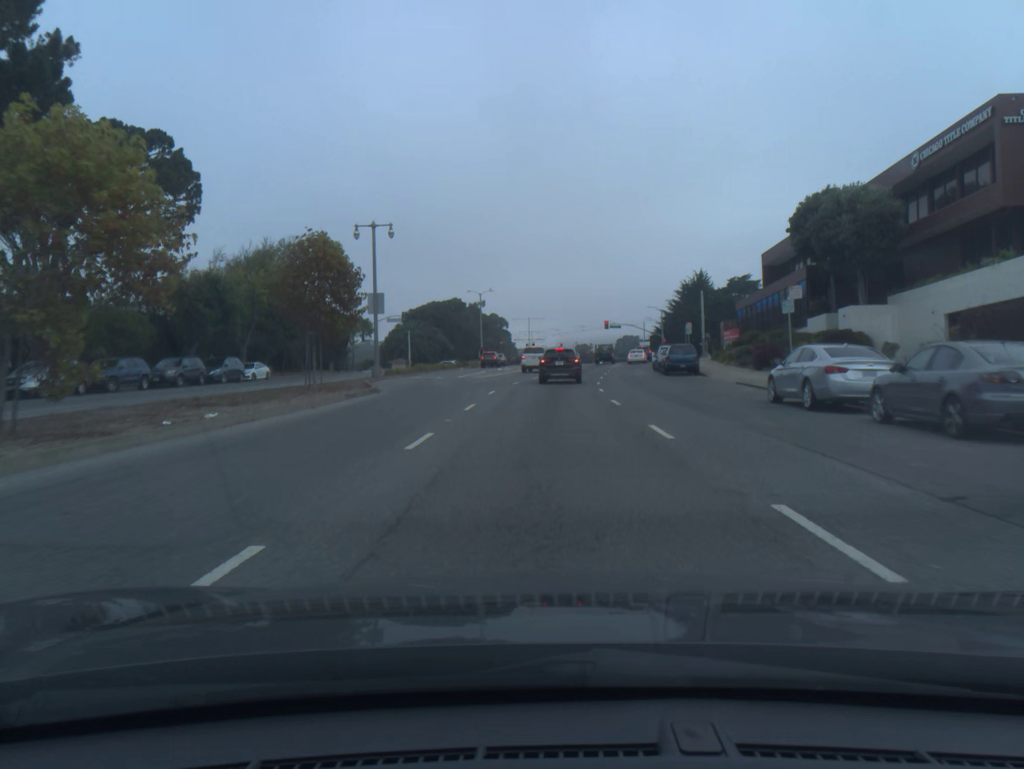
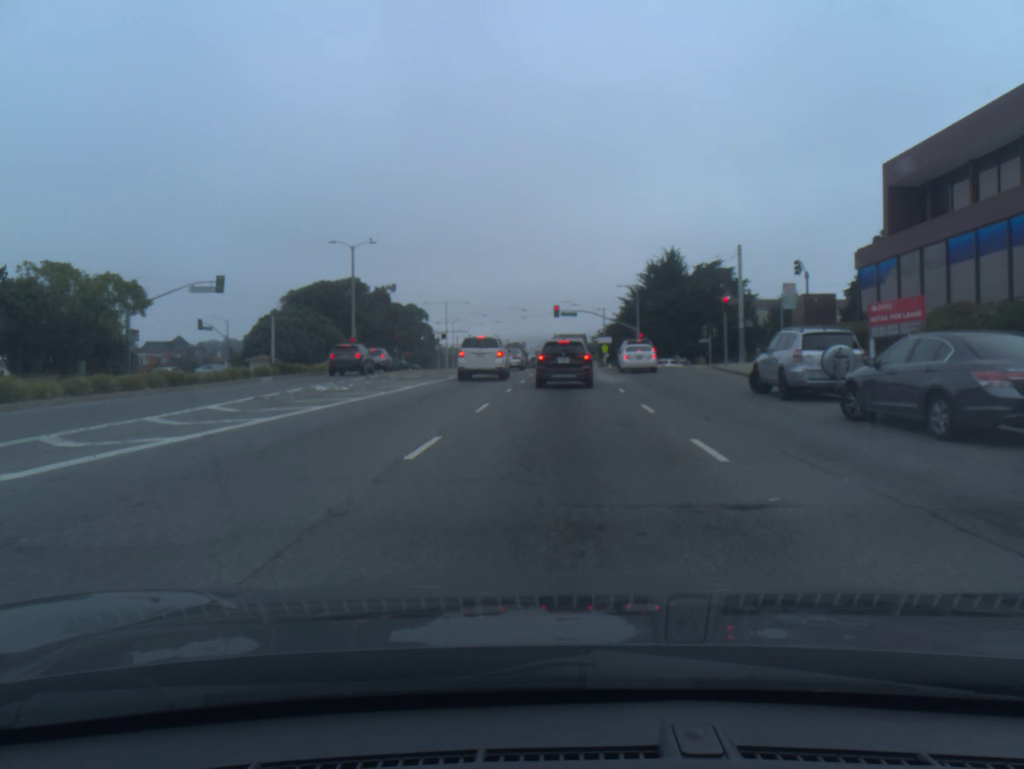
(+1.0, +39.7) m; +5°
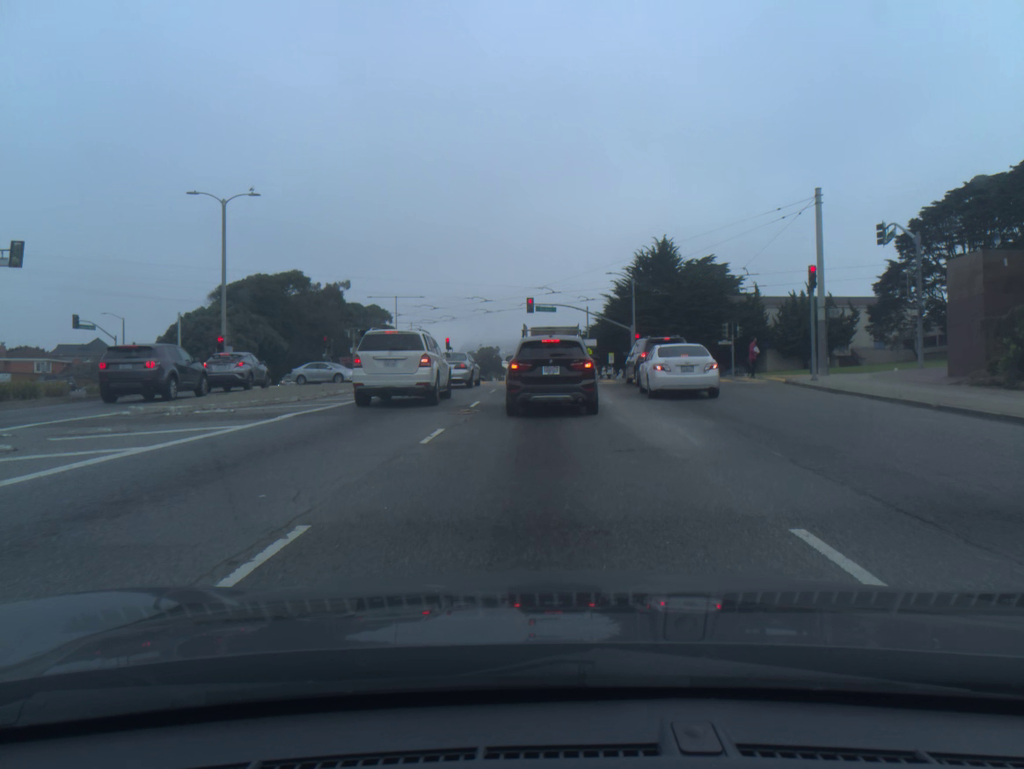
(+0.4, +19.7) m; +2°
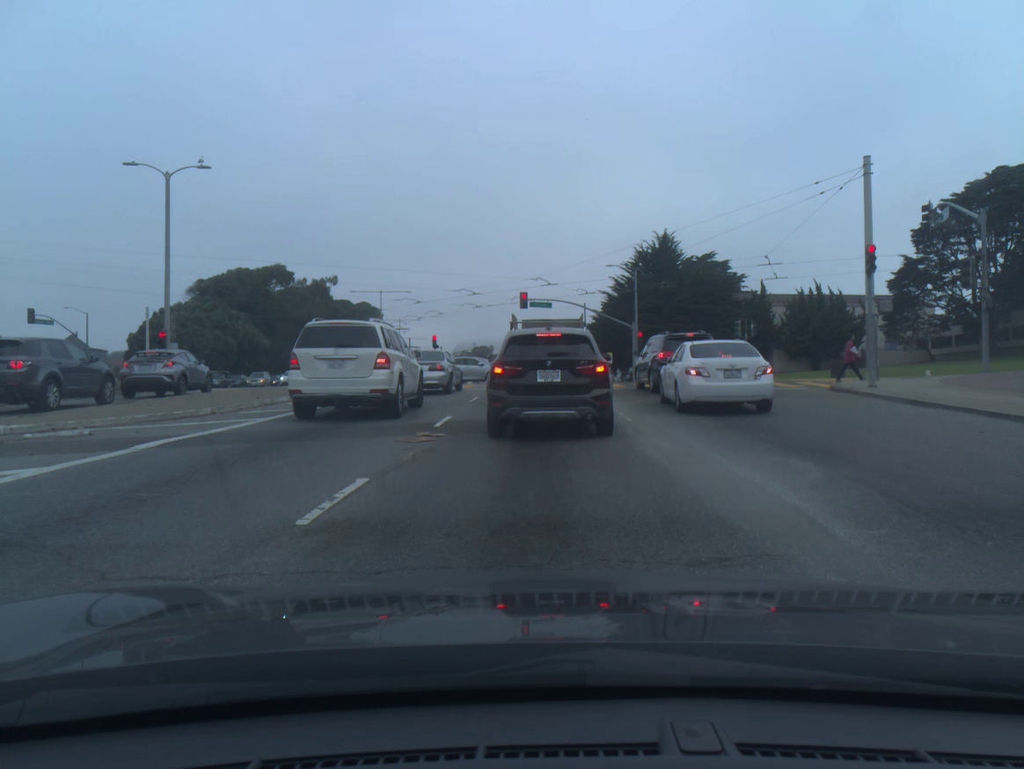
(0.0, +5.3) m; 0°
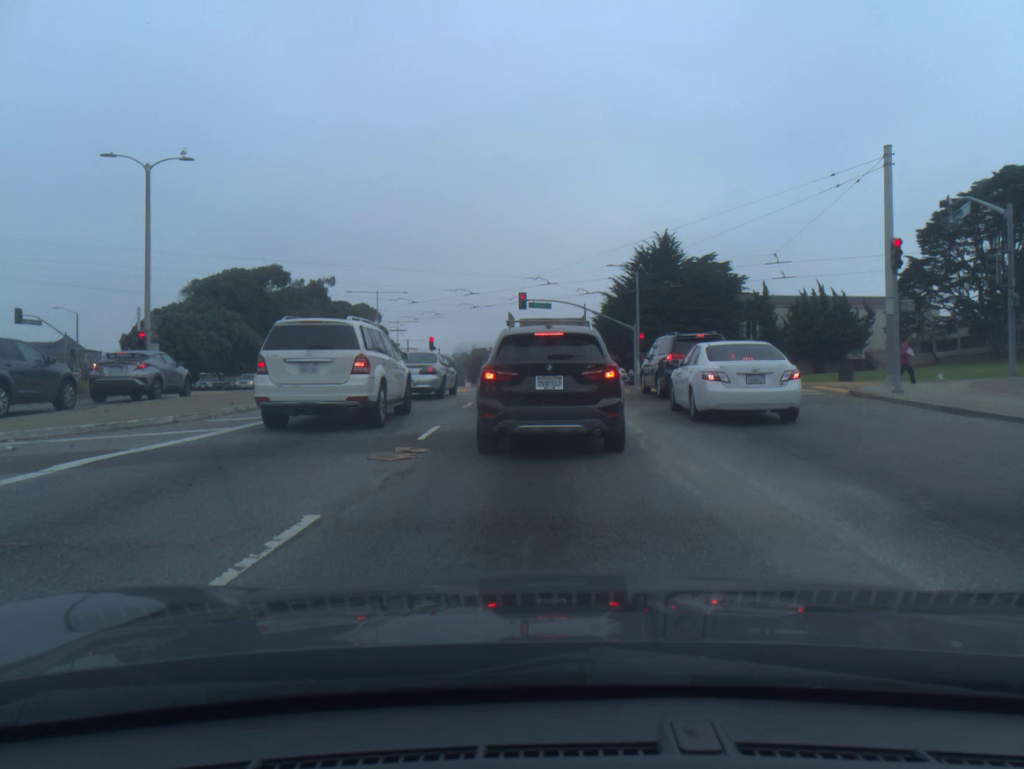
(0.0, +1.7) m; 0°
